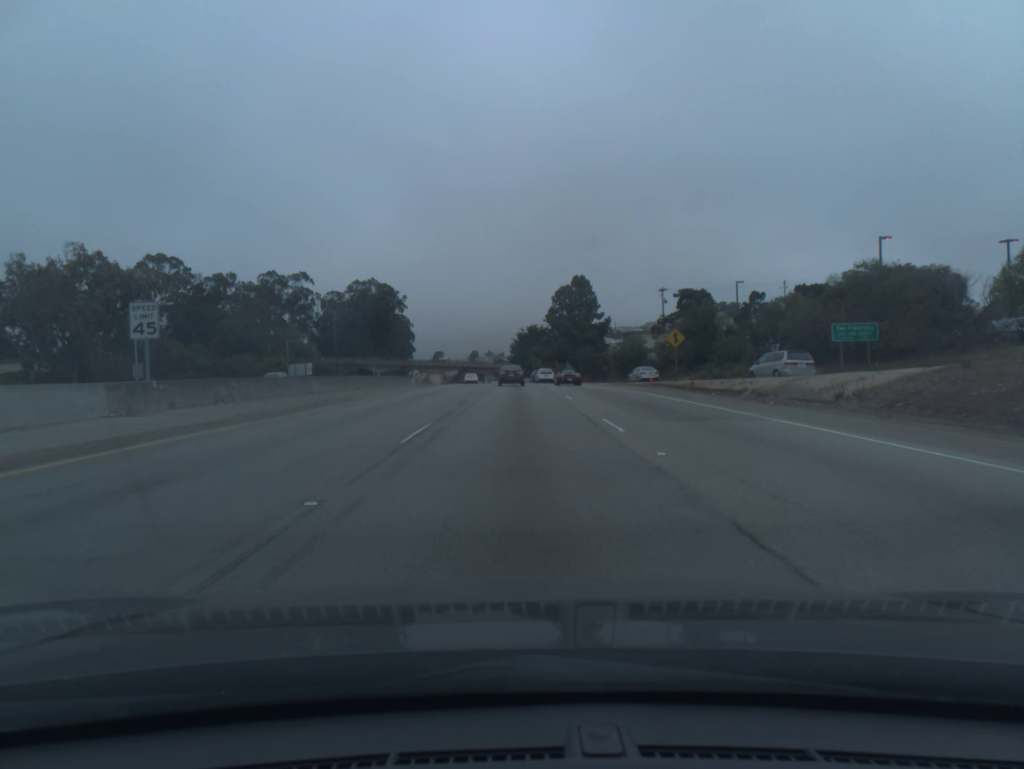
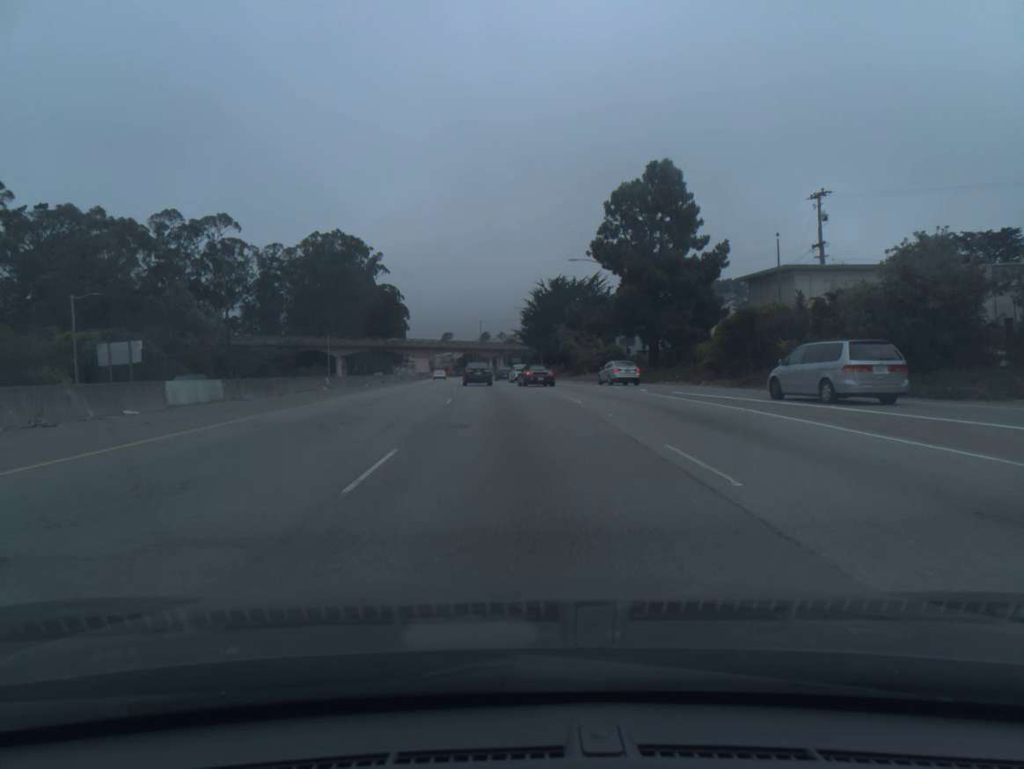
(-0.4, +65.2) m; -1°
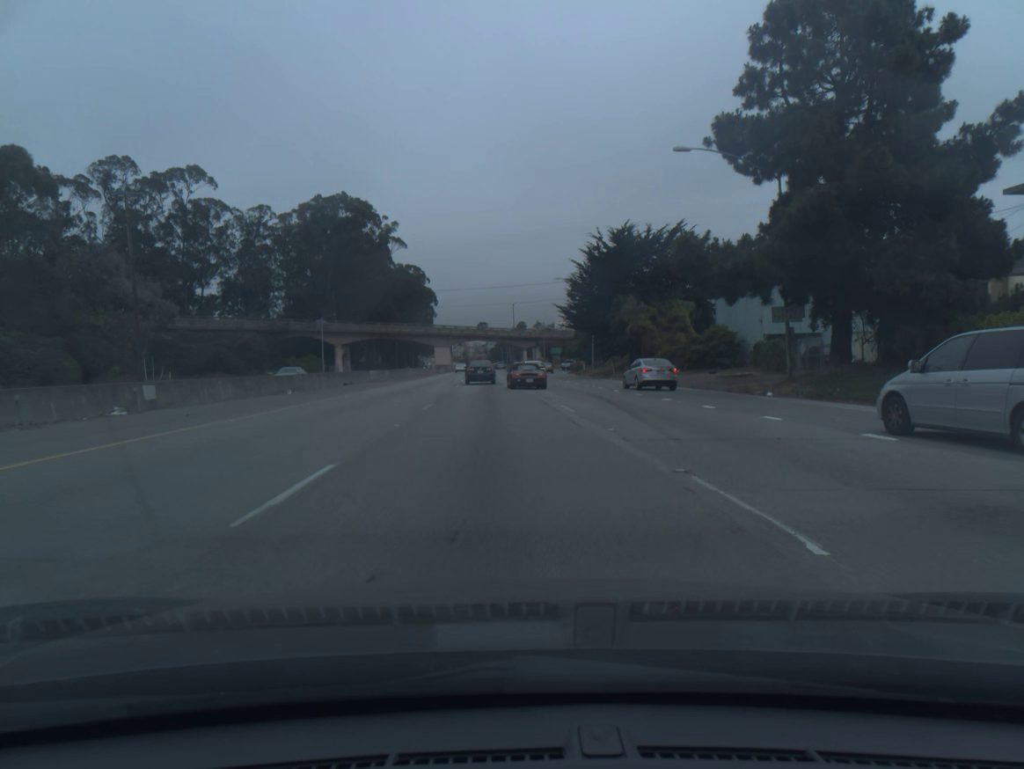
(-0.6, +31.8) m; -2°
